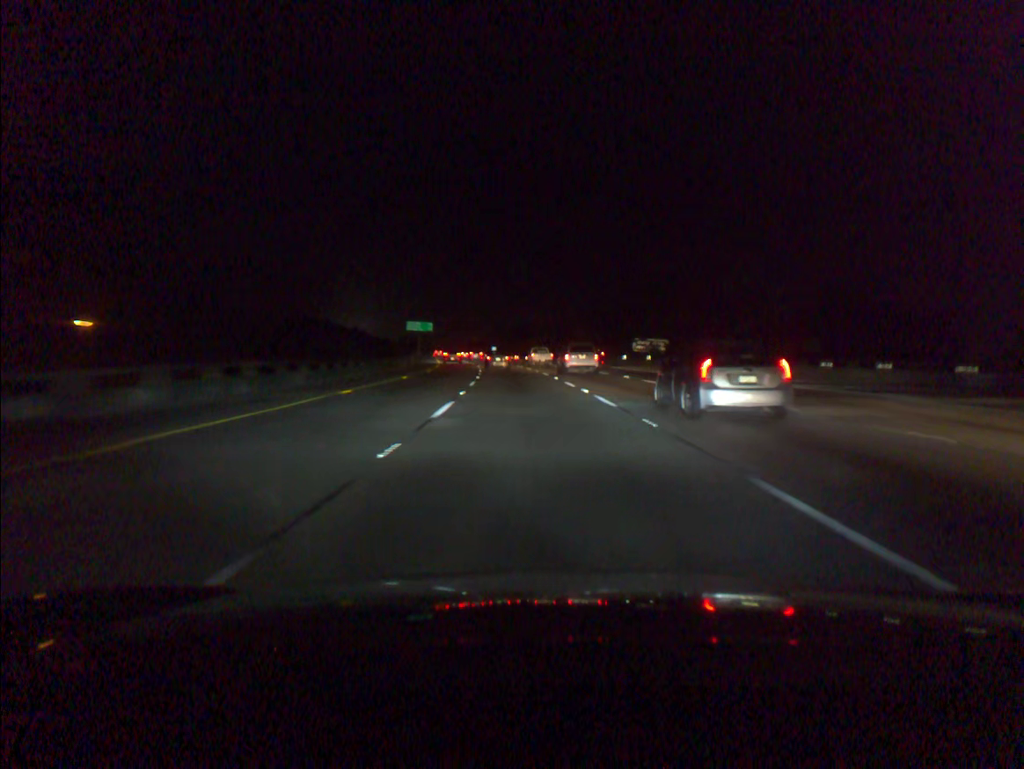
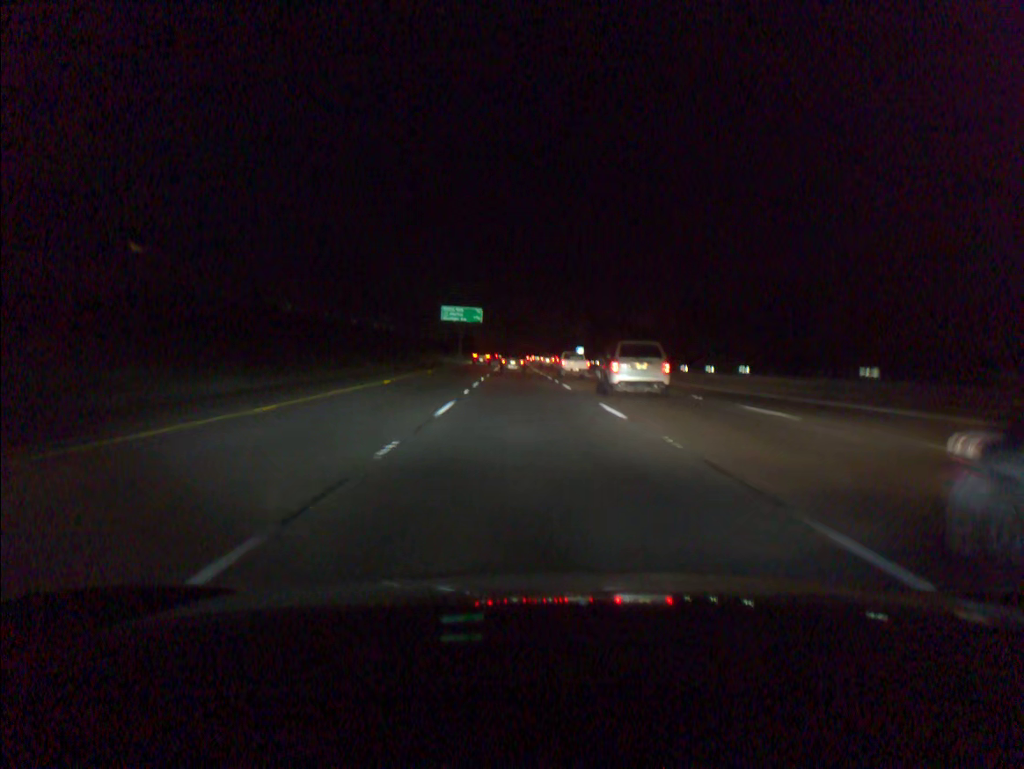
(-4.4, +81.2) m; -6°
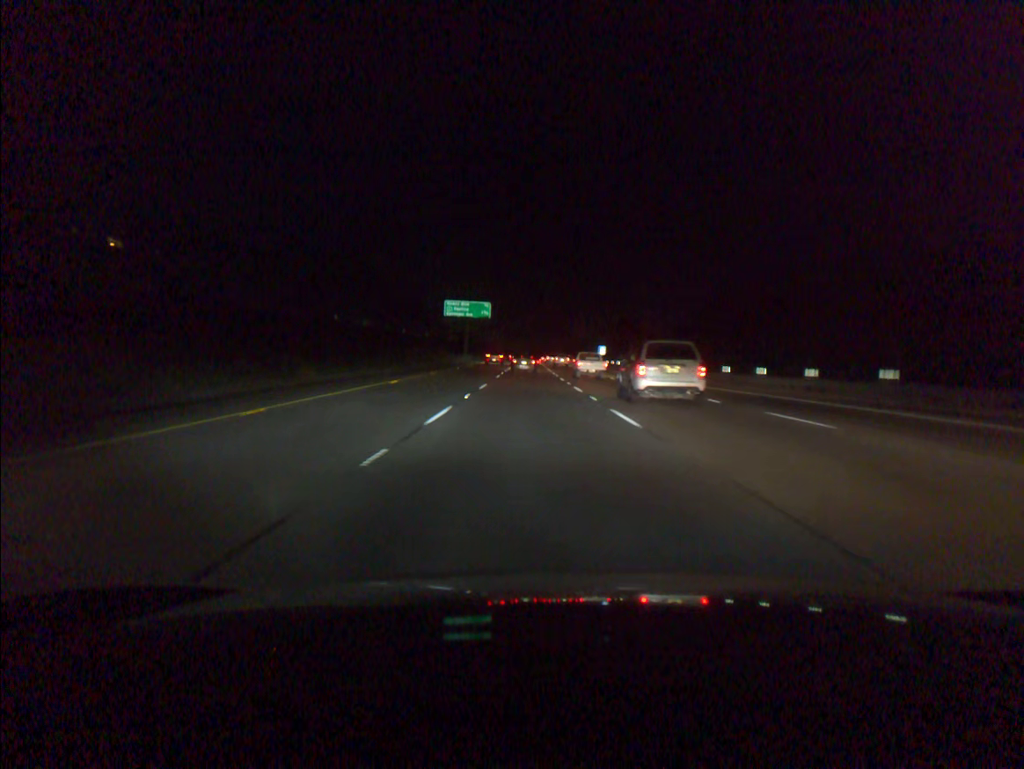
(-0.1, +16.2) m; -1°
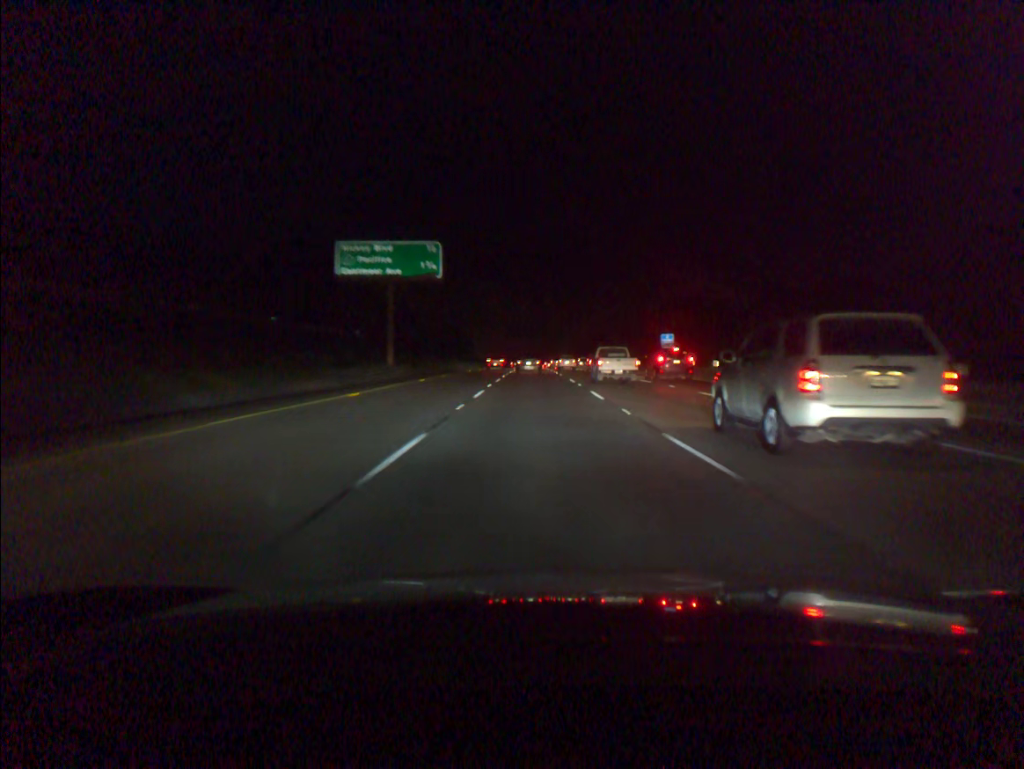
(-0.6, +64.3) m; 0°
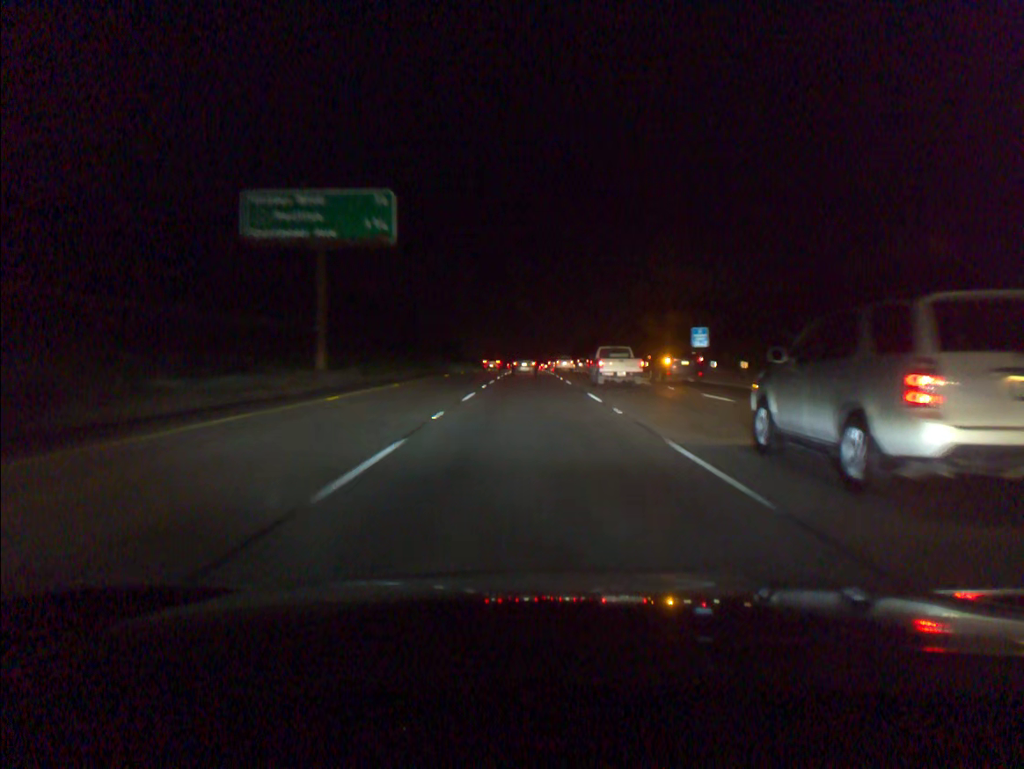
(0.0, +16.0) m; 0°
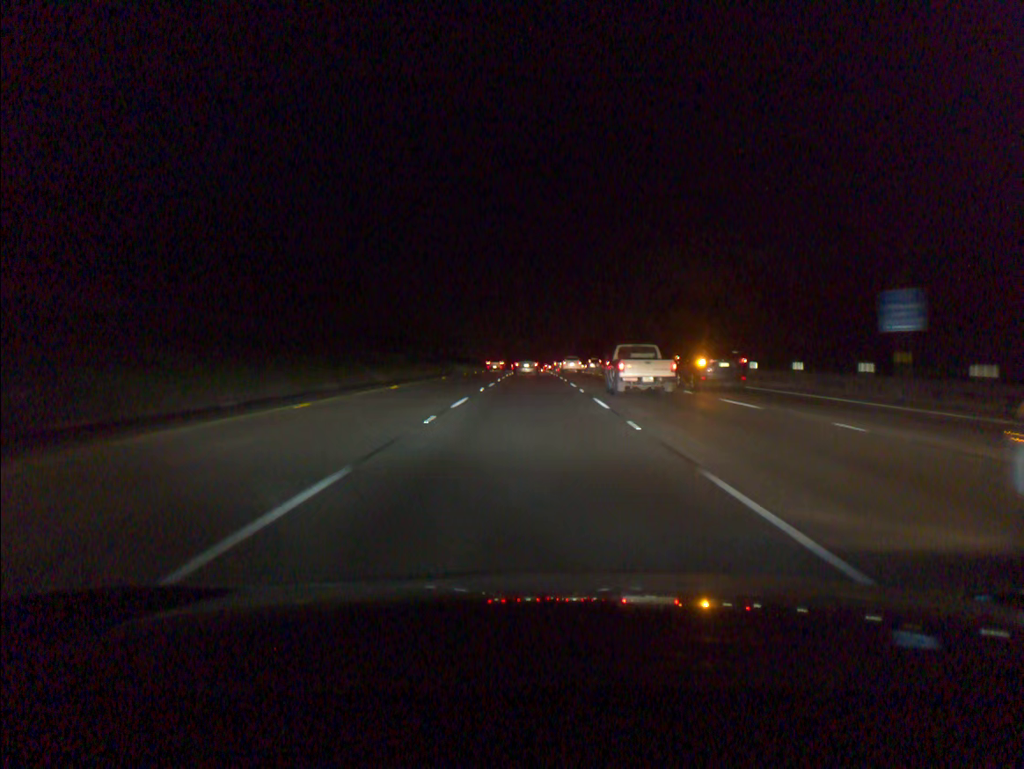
(-0.1, +31.8) m; 0°
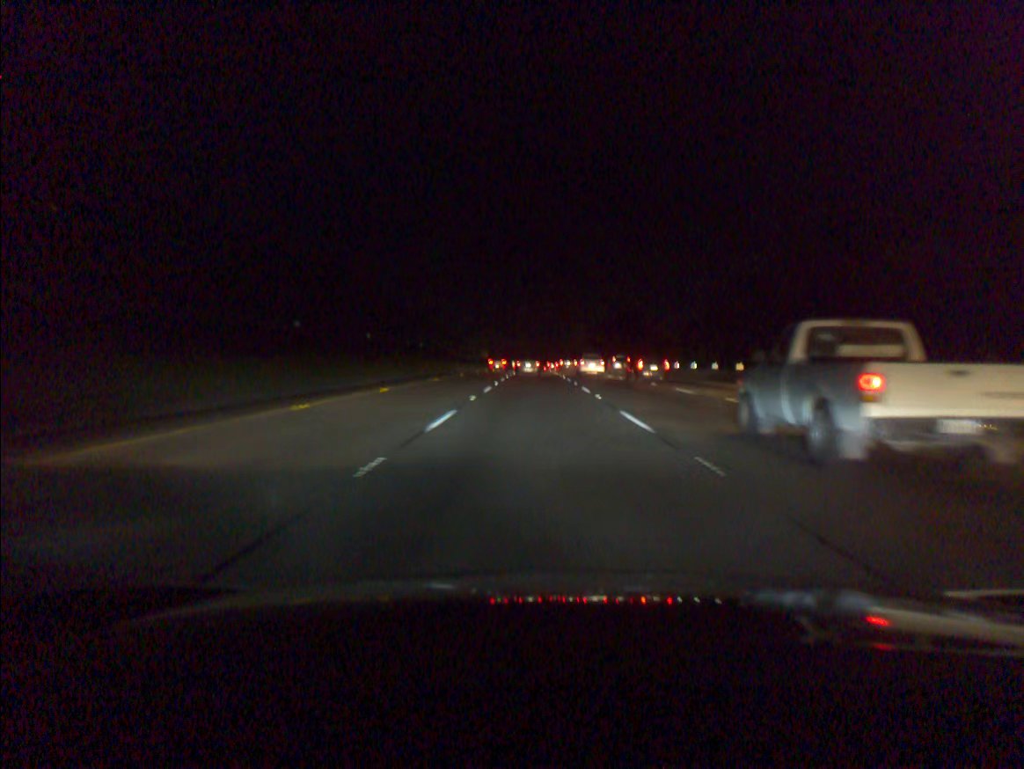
(-0.3, +78.6) m; 0°
